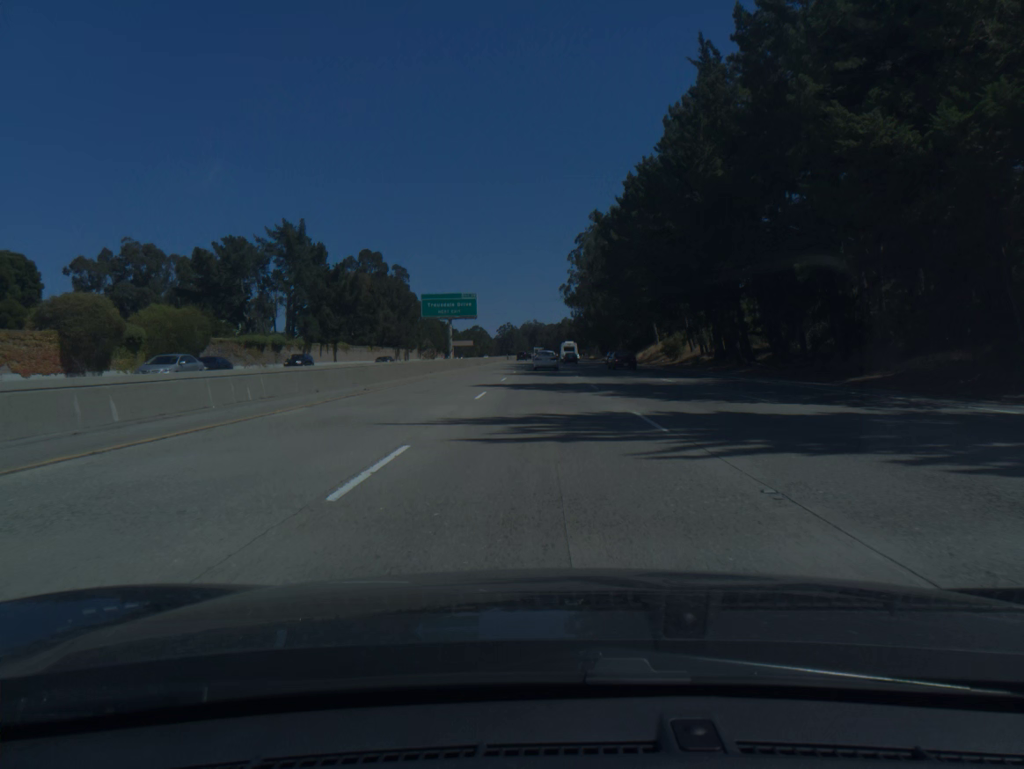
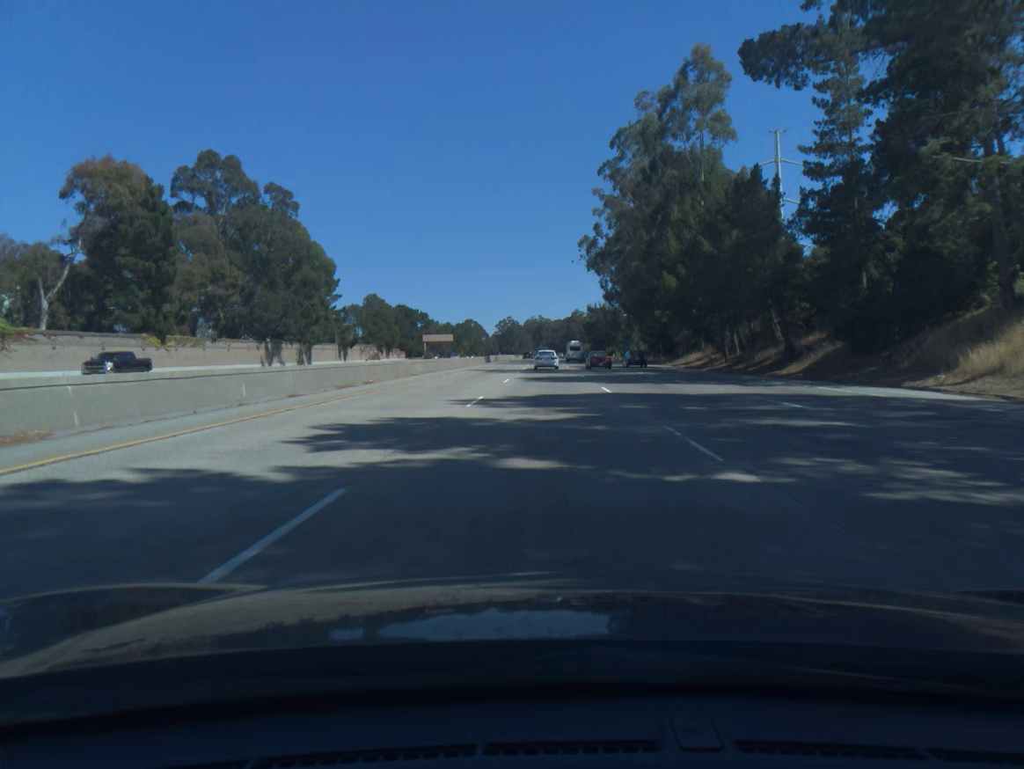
(-0.1, +90.6) m; 0°
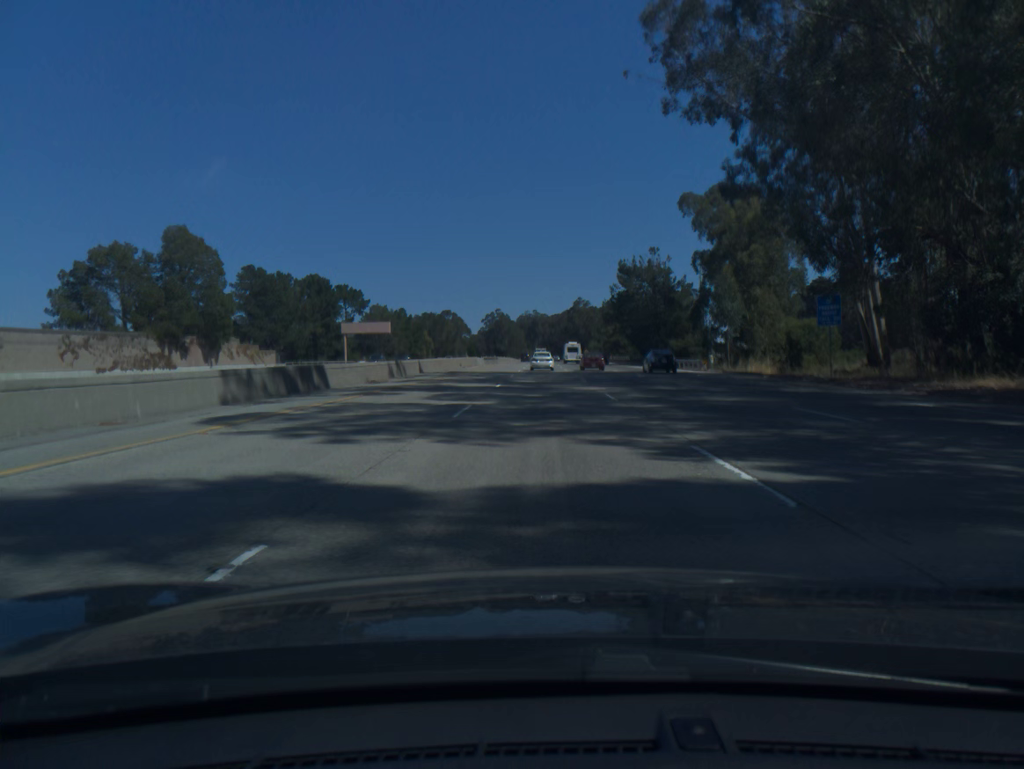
(+0.4, +90.1) m; 0°
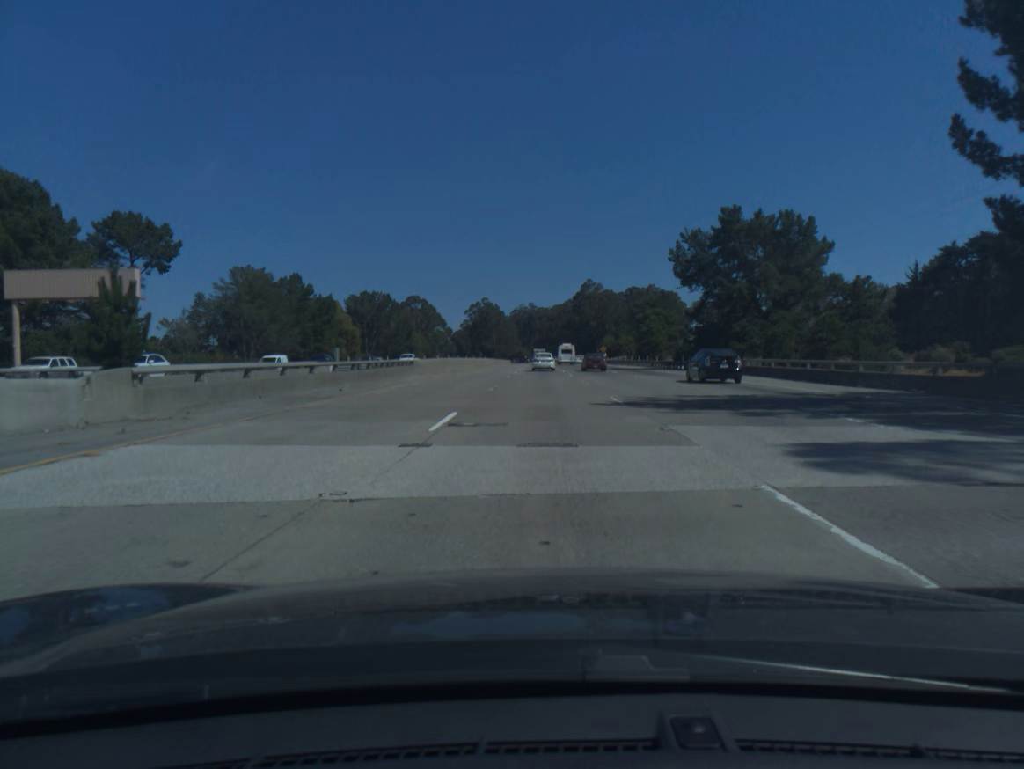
(+0.1, +90.4) m; 0°
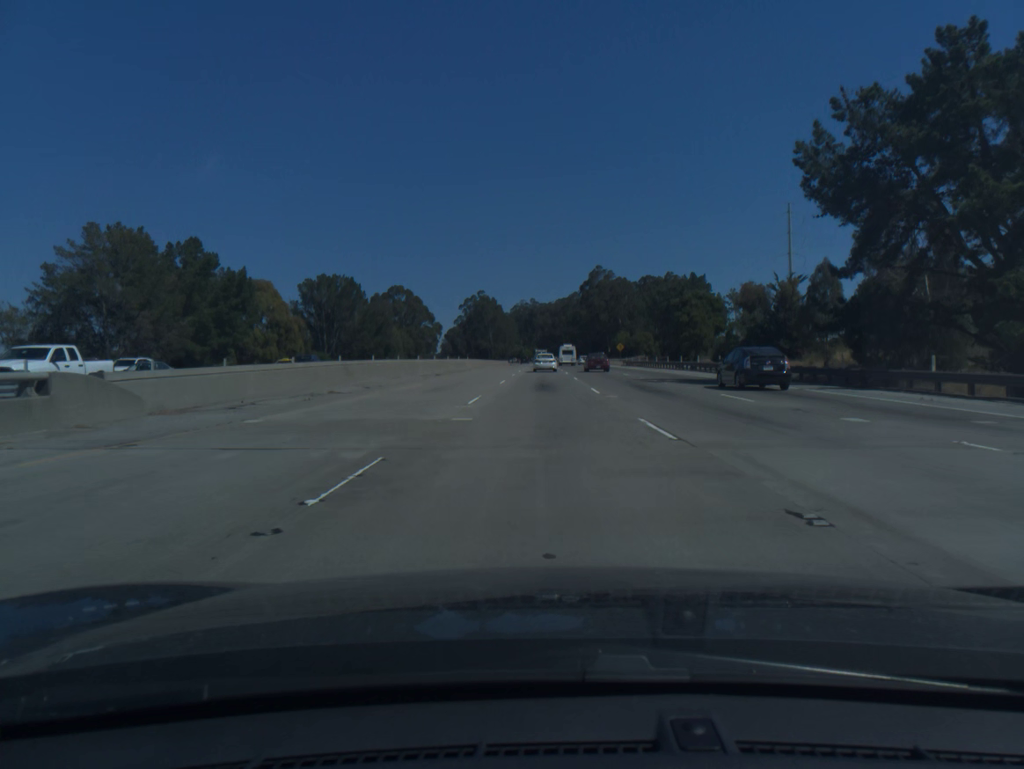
(0.0, +36.1) m; 0°
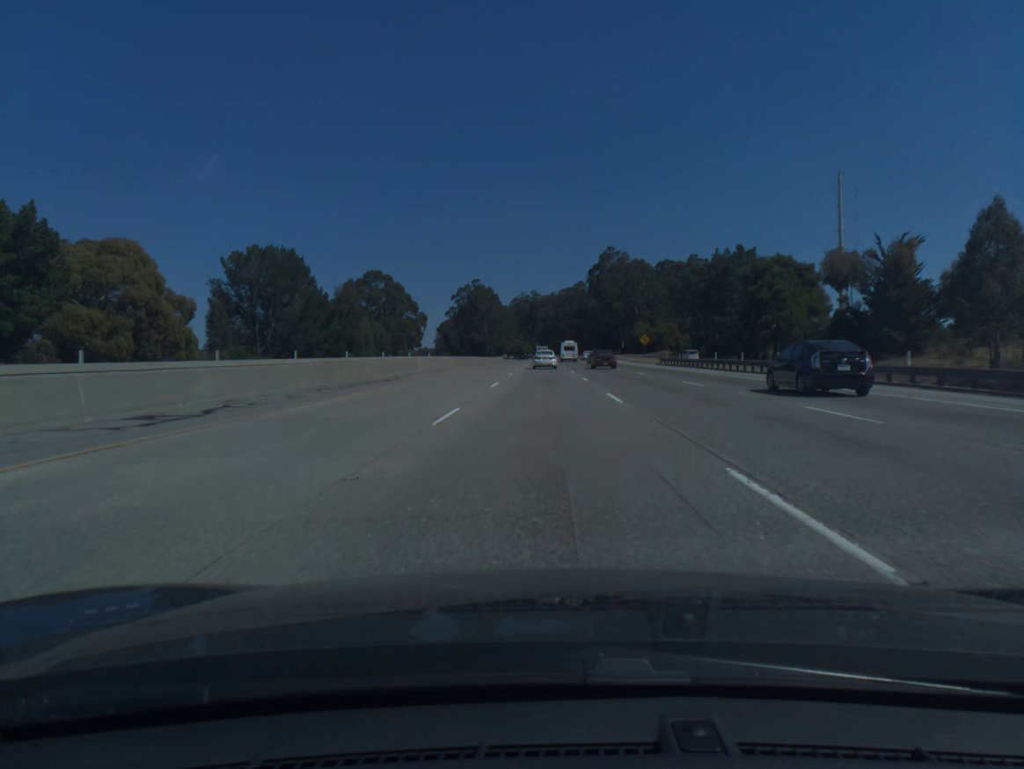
(-0.1, +36.1) m; 0°
